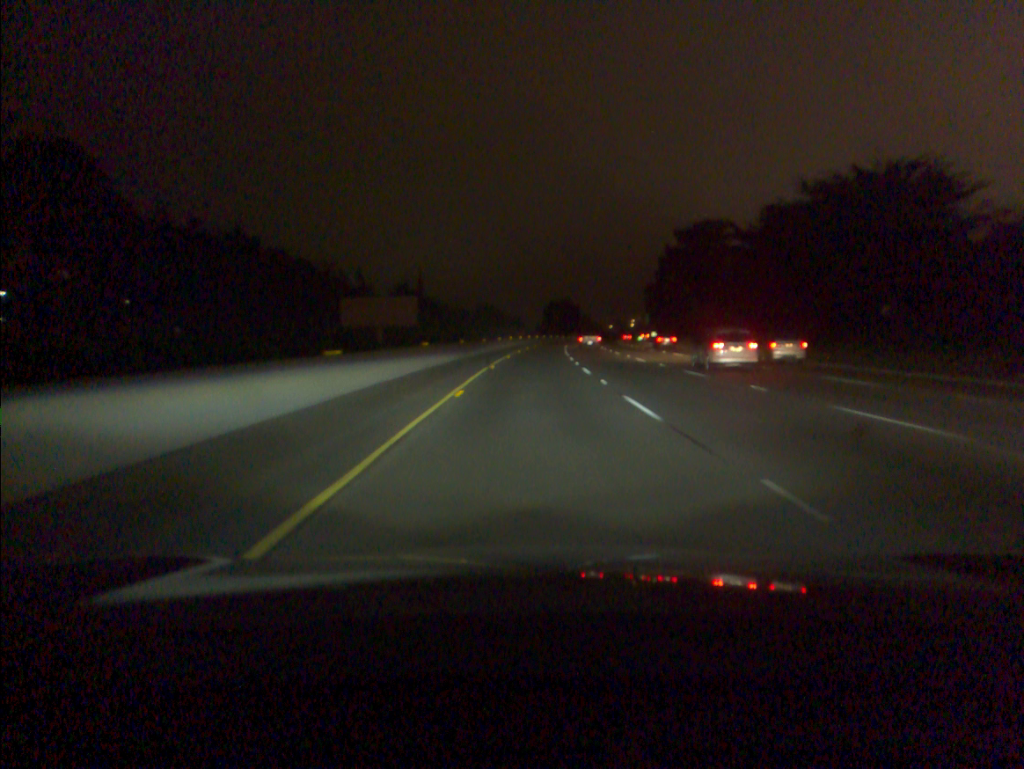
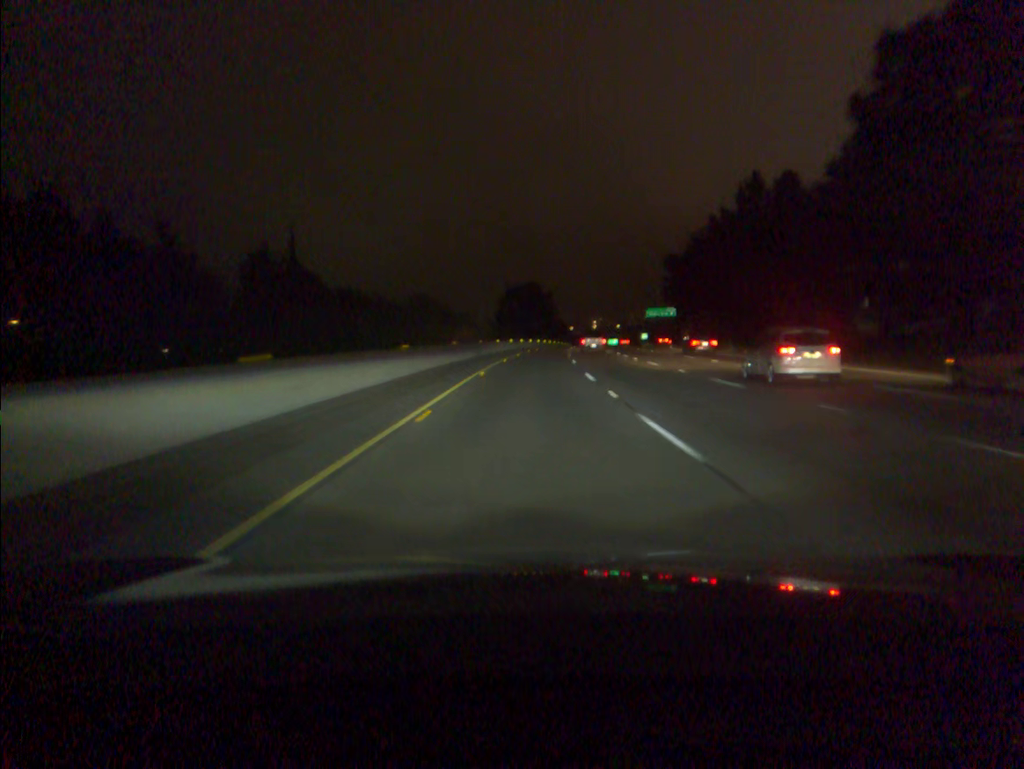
(+2.2, +77.7) m; +3°
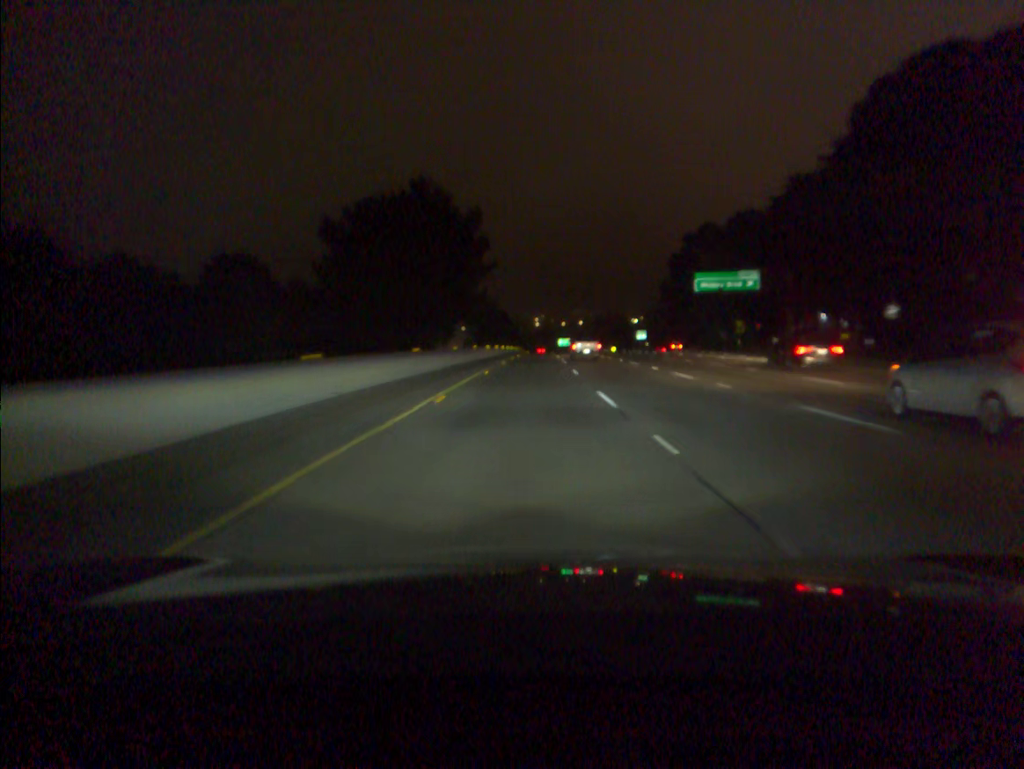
(+4.2, +97.4) m; +5°
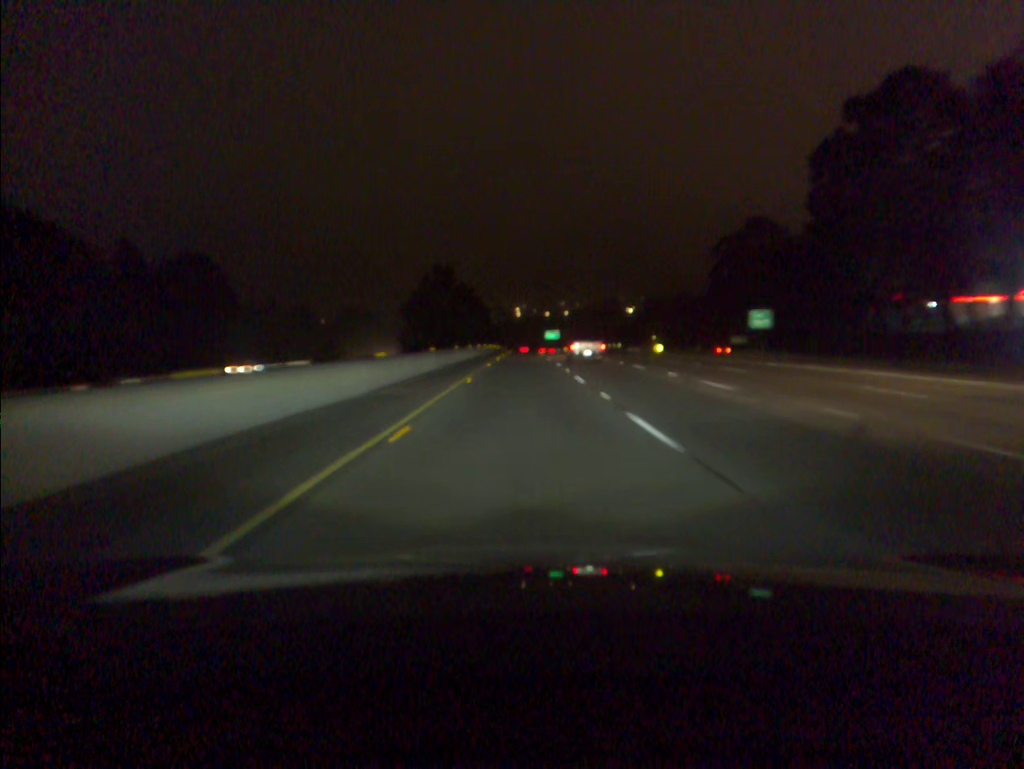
(+1.2, +79.0) m; +1°
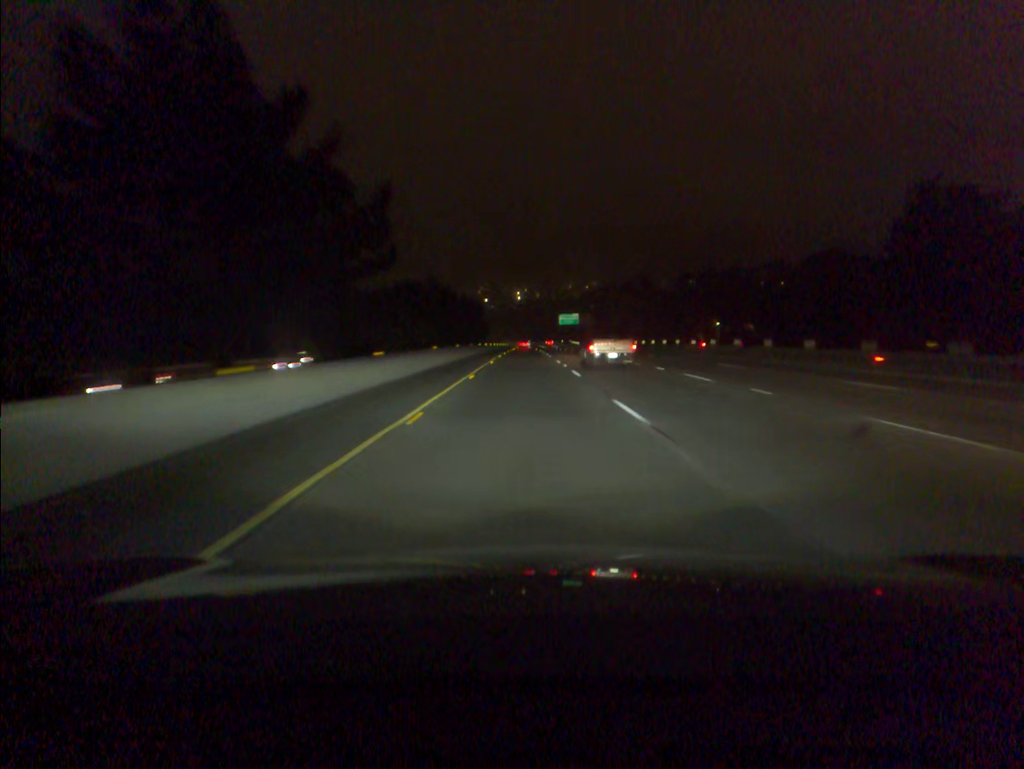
(-0.1, +100.3) m; 0°
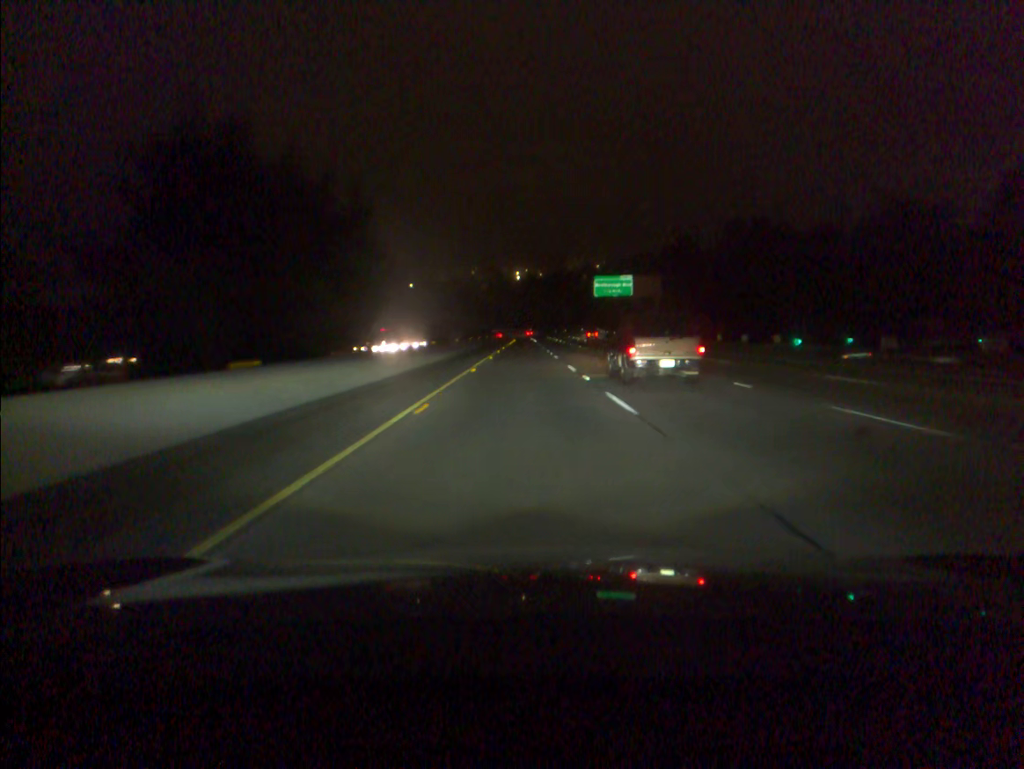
(0.0, +101.1) m; 0°
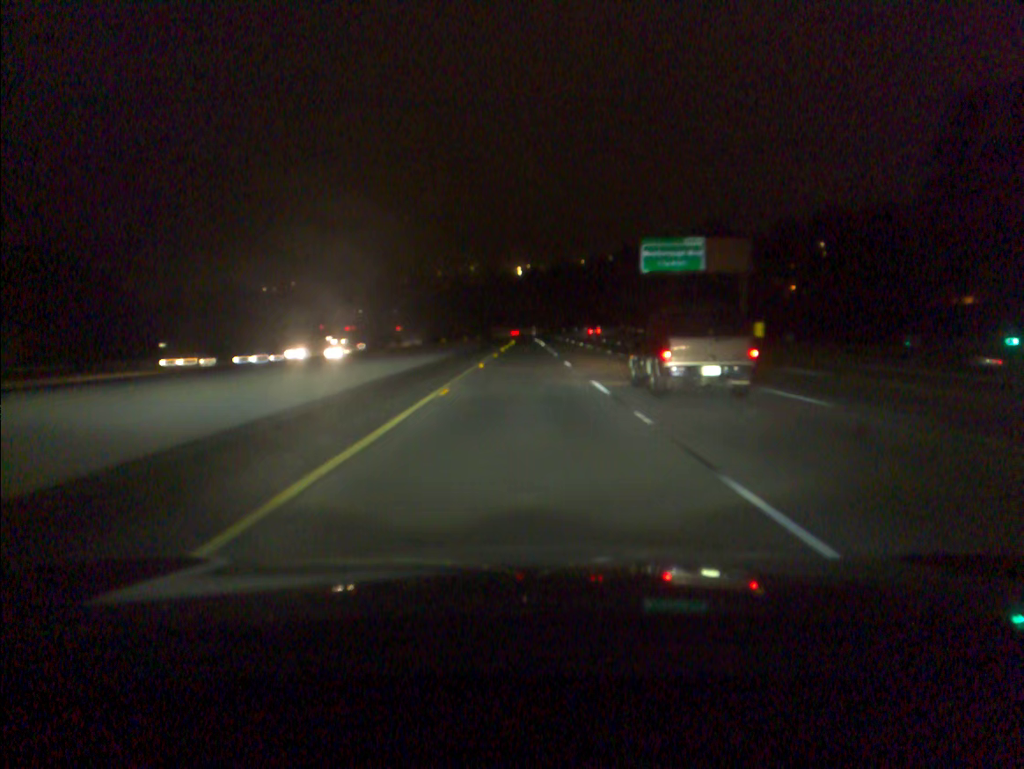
(0.0, +39.9) m; 0°
